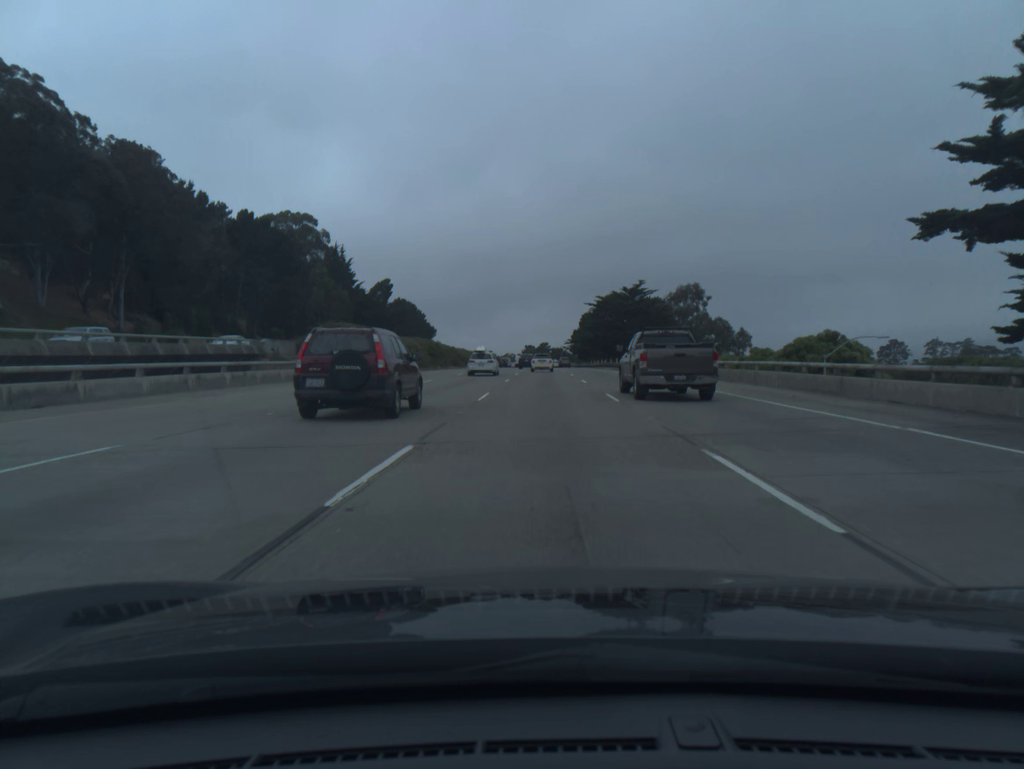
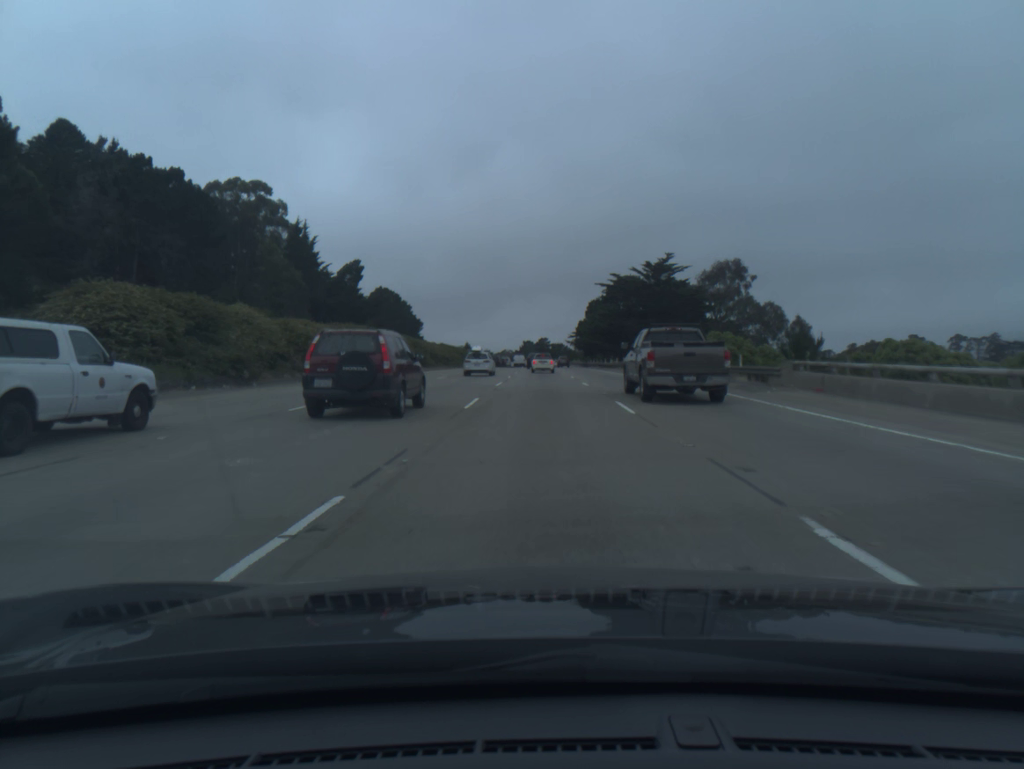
(0.0, +33.0) m; 0°
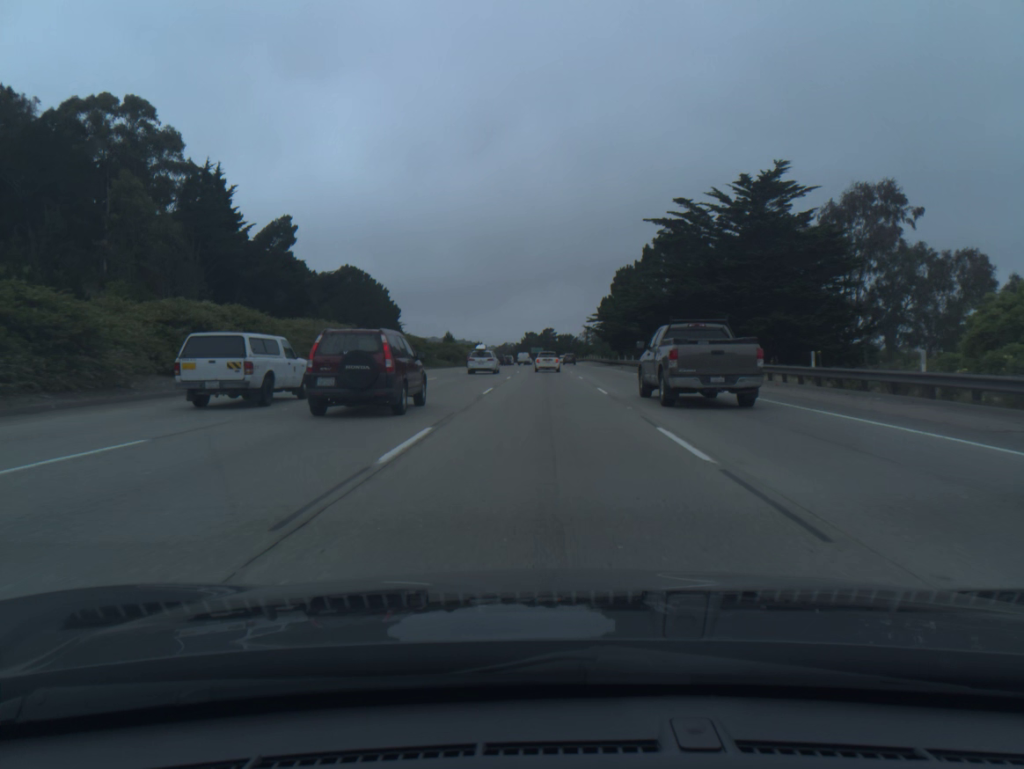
(-0.1, +48.8) m; 0°
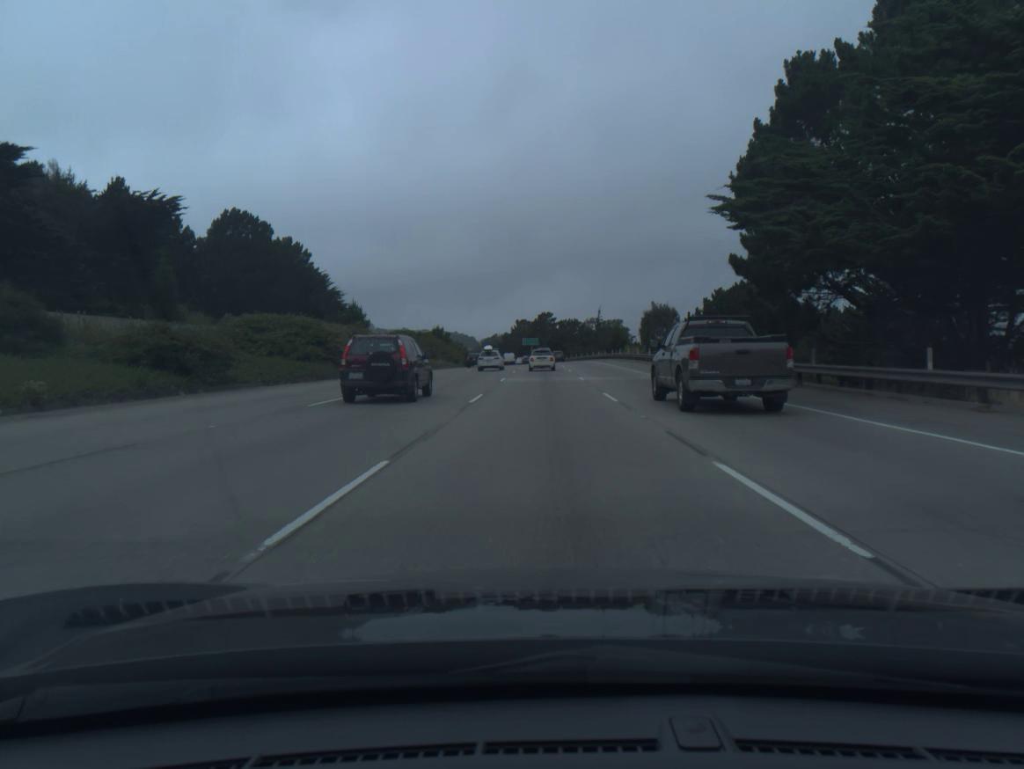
(+0.1, +76.6) m; 0°
